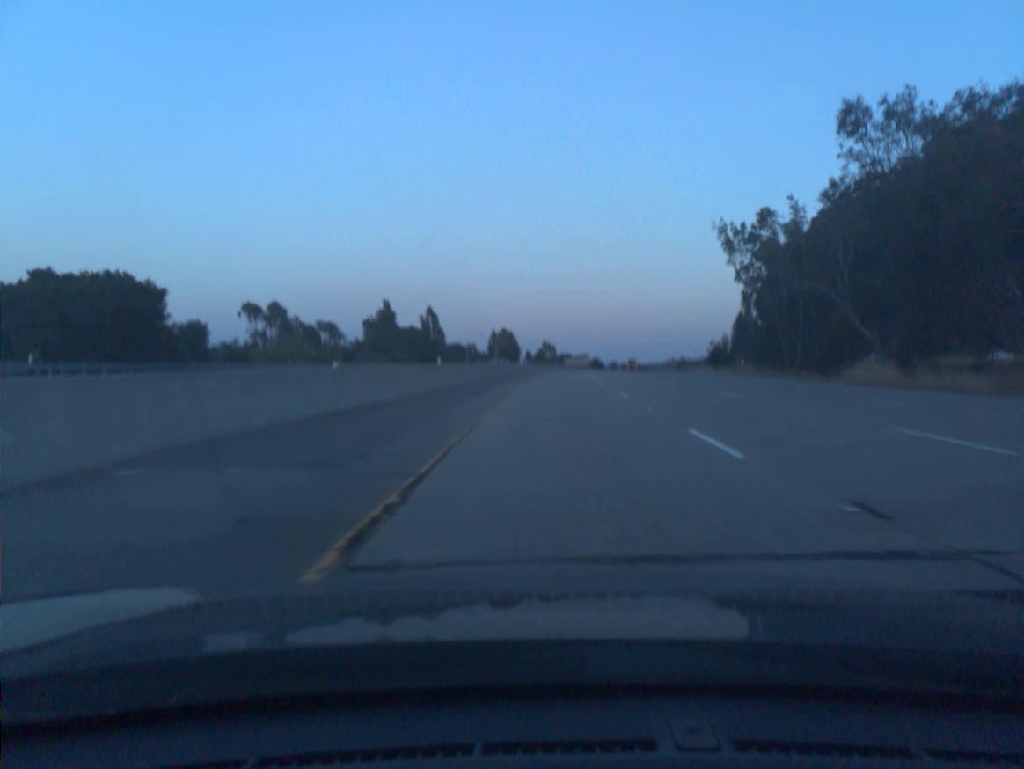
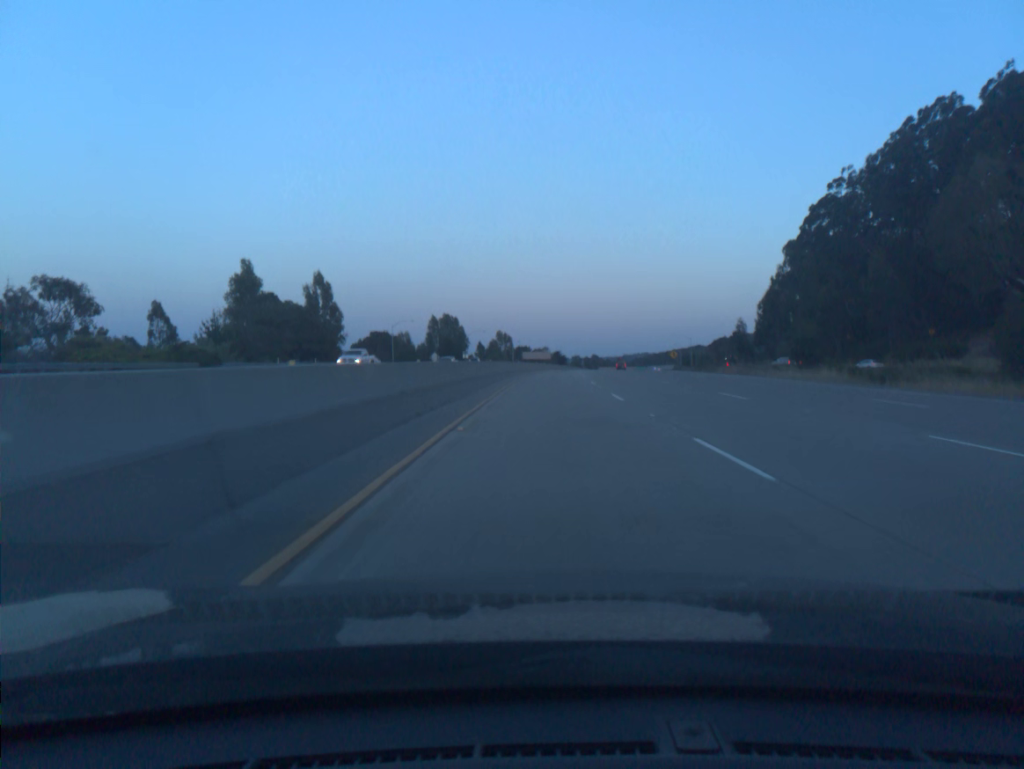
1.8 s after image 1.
(+1.7, +59.2) m; +3°
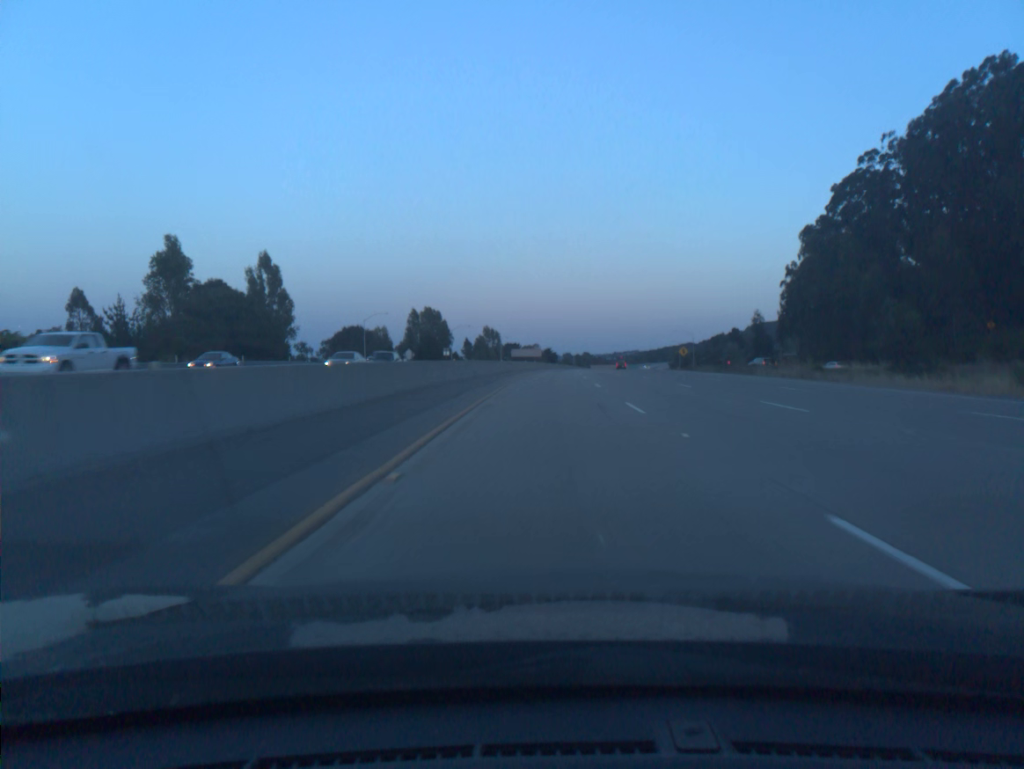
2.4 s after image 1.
(+0.1, +19.8) m; +1°
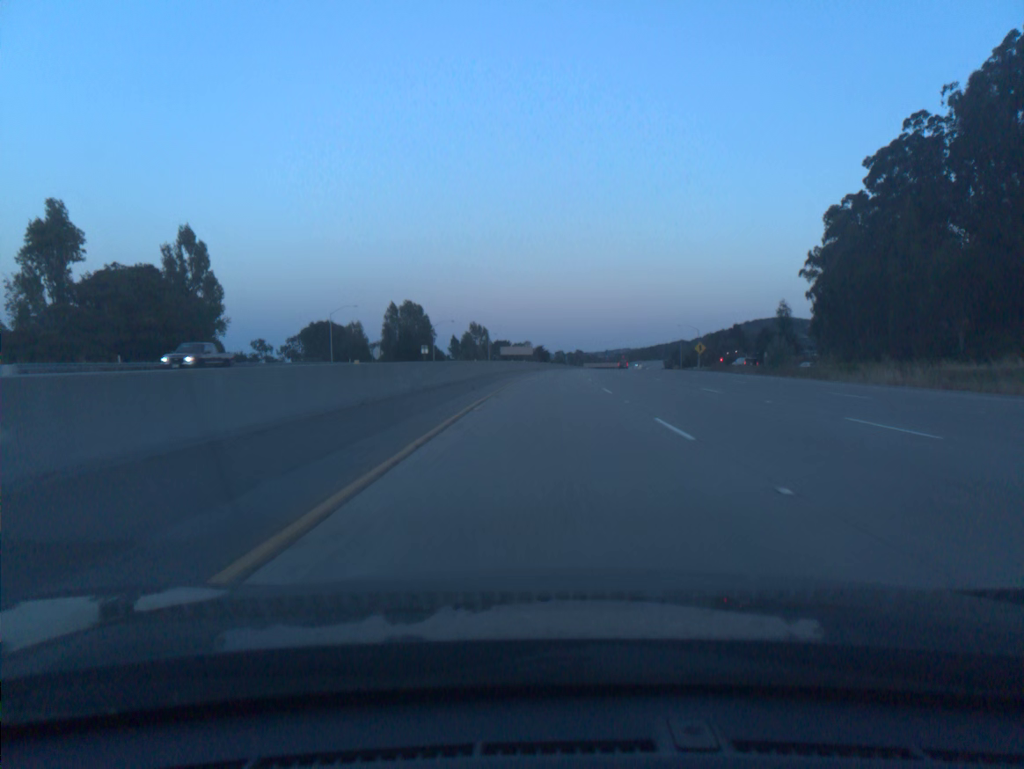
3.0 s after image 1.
(+0.1, +19.8) m; +1°
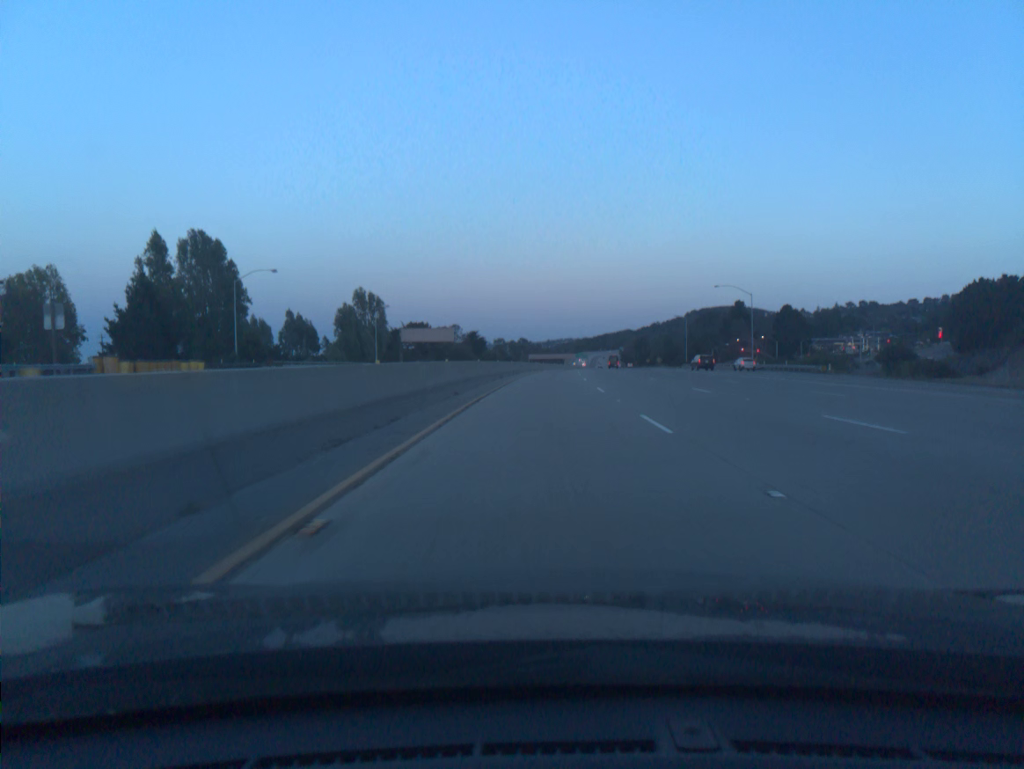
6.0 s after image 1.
(+3.4, +99.0) m; +4°
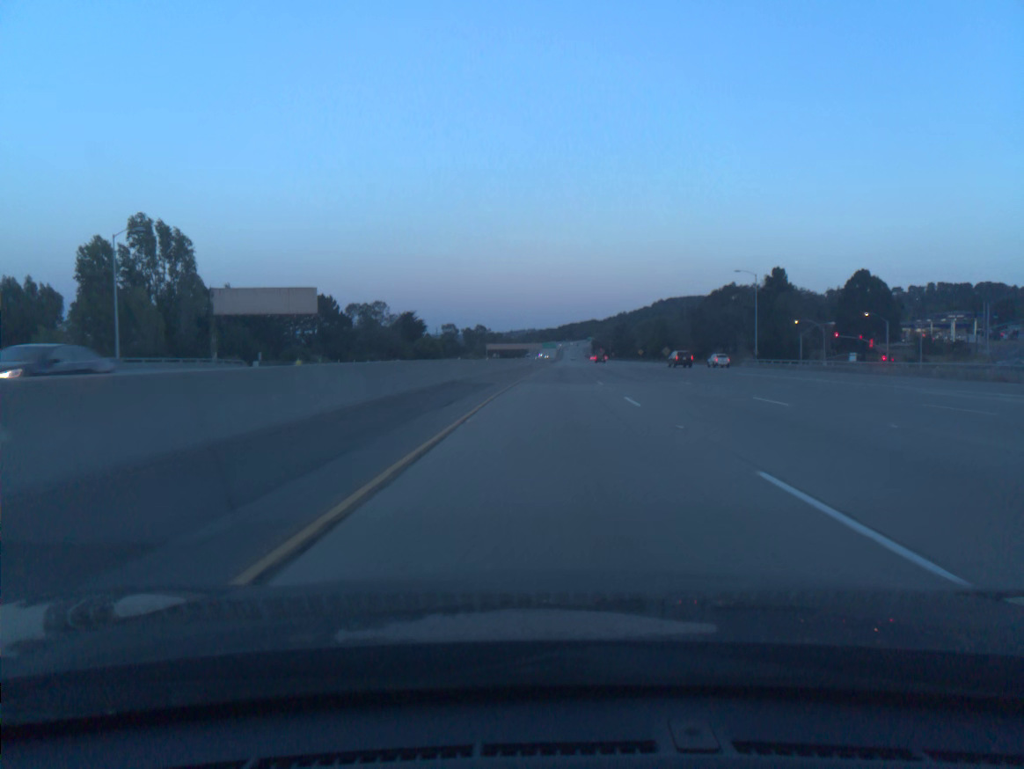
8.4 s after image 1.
(+1.6, +79.2) m; +3°
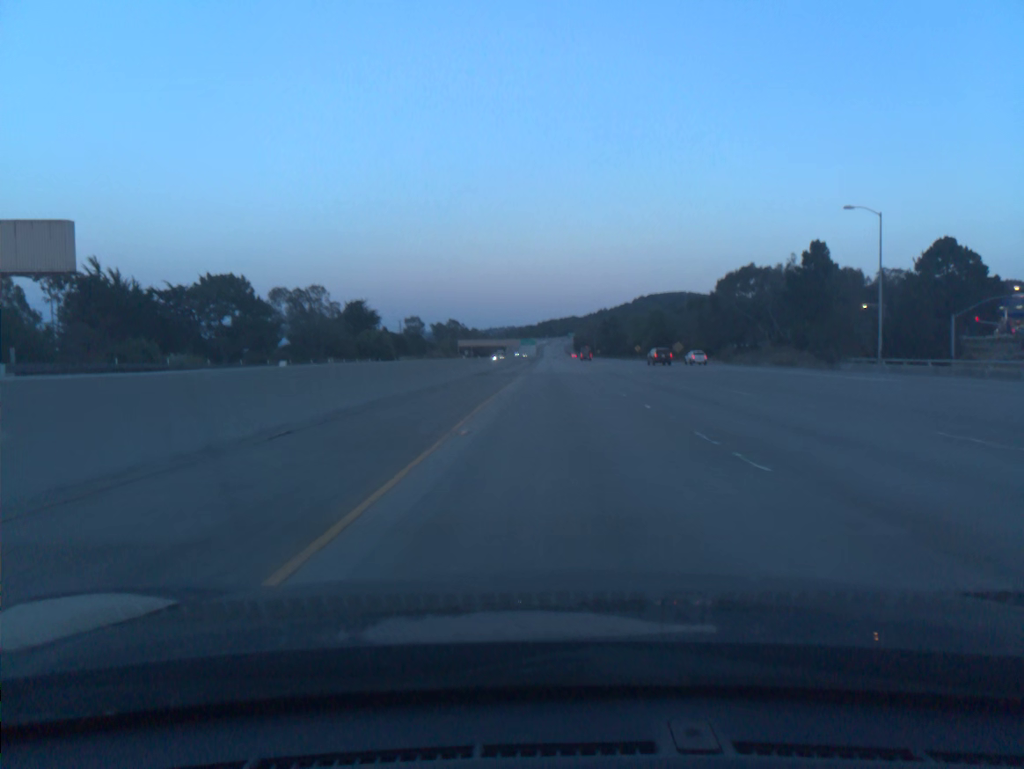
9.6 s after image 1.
(+0.5, +39.7) m; +2°
